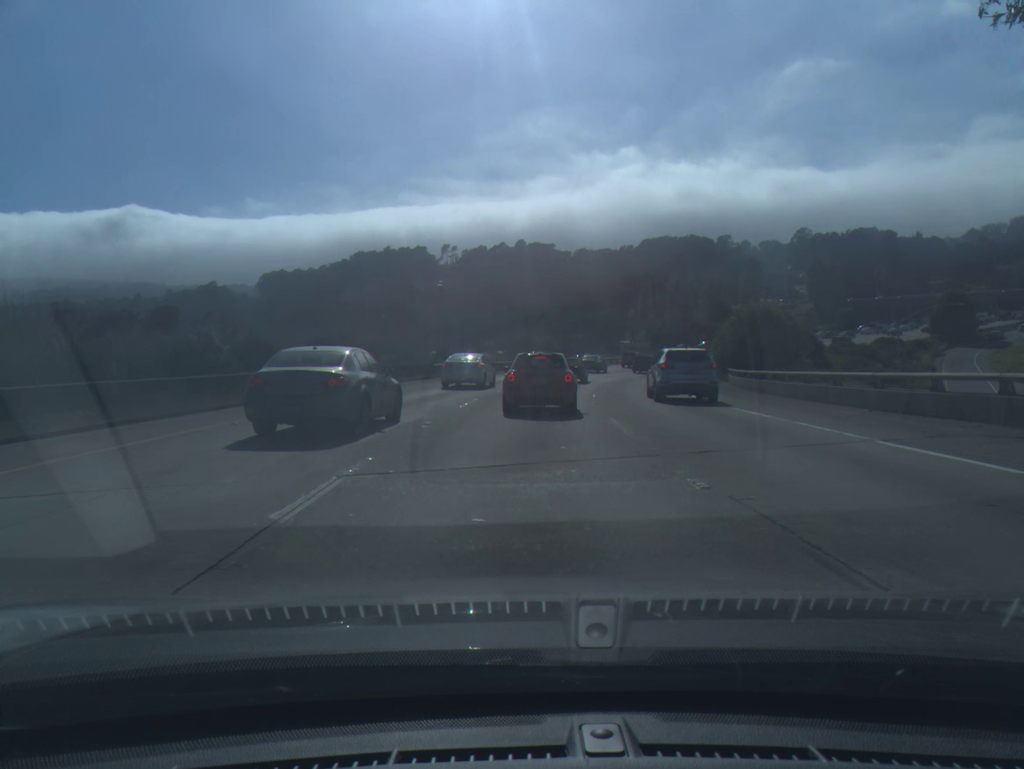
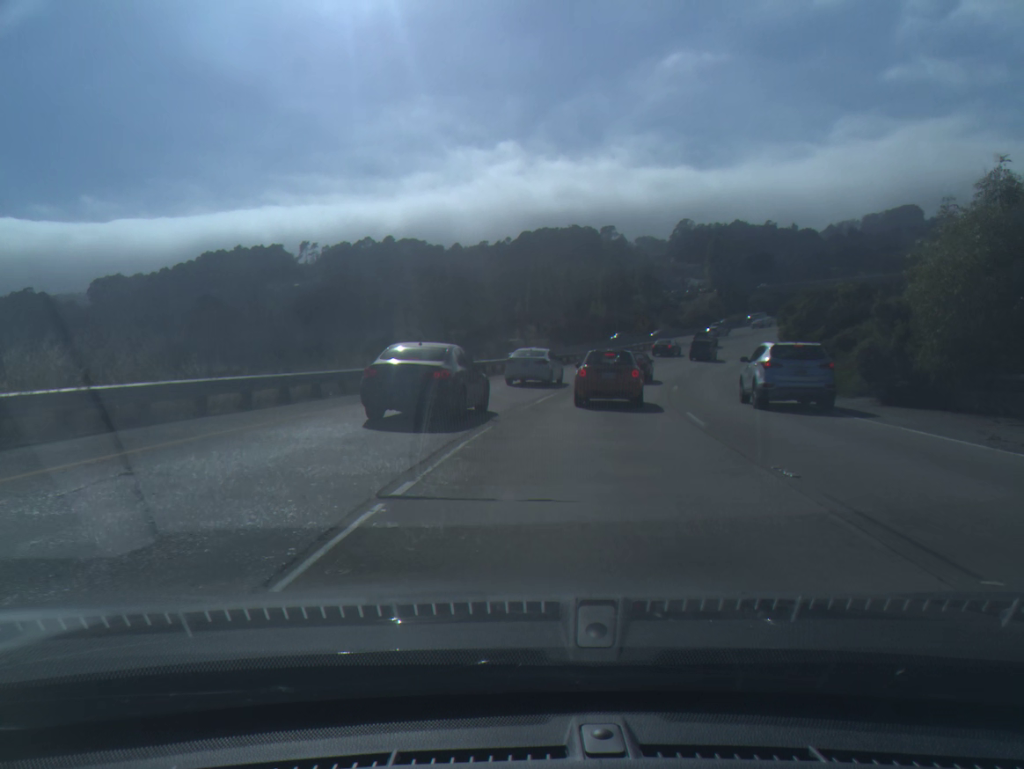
(+2.0, +42.2) m; +9°
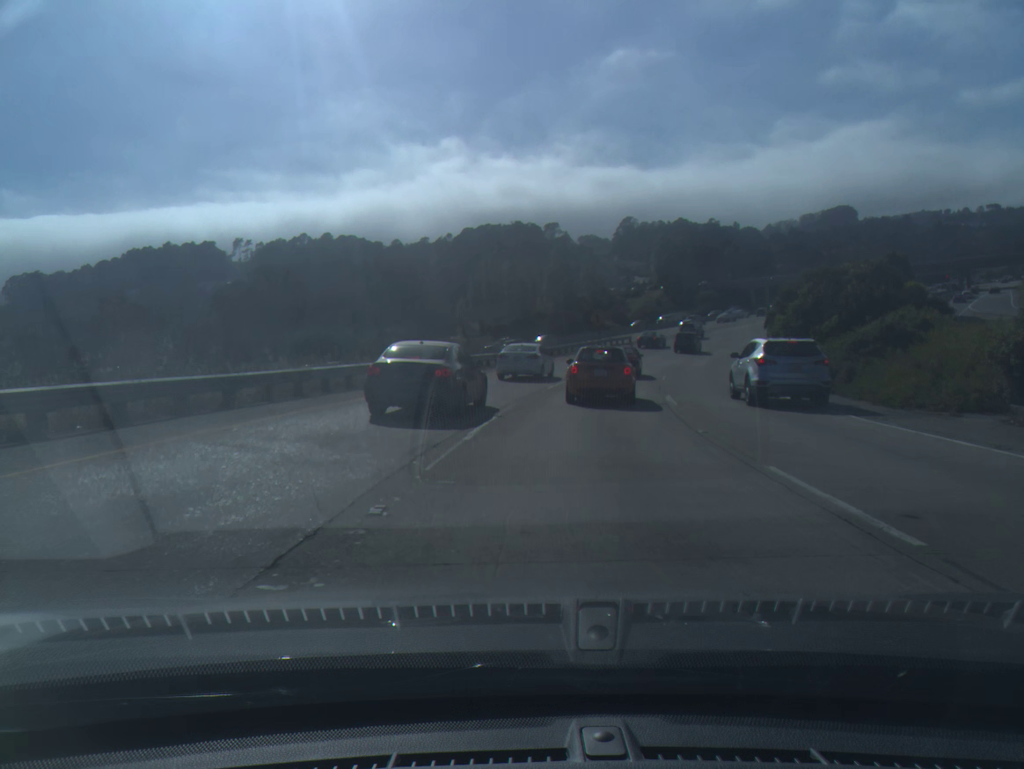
(+0.3, +9.7) m; +4°
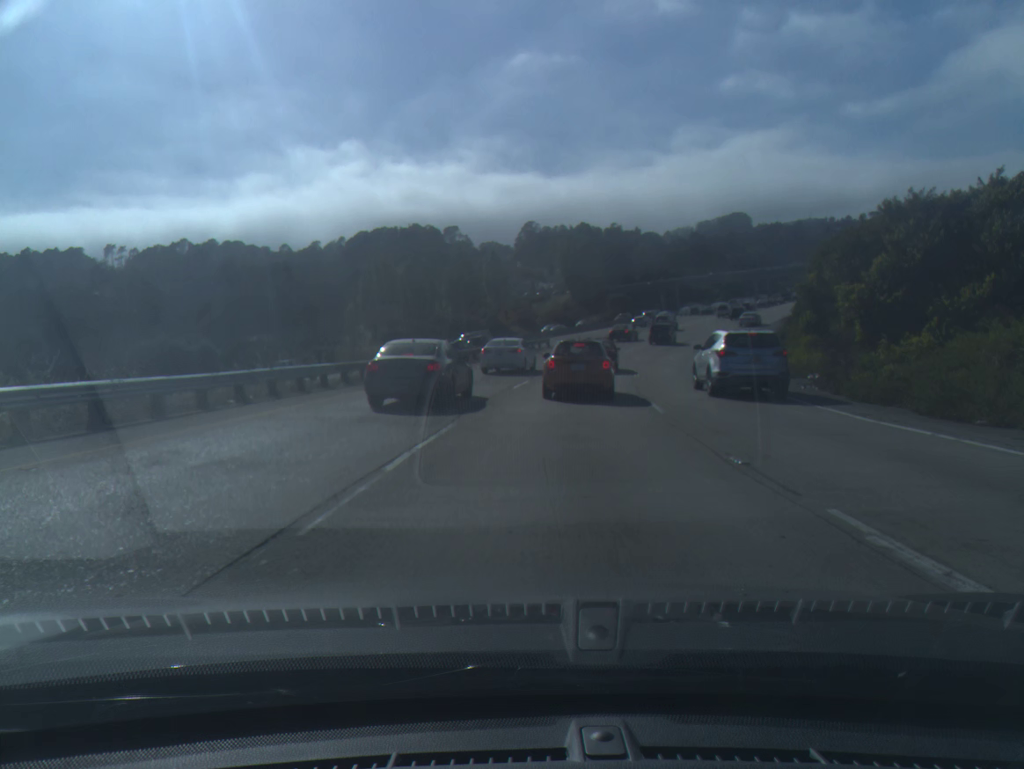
(+1.1, +17.7) m; +7°
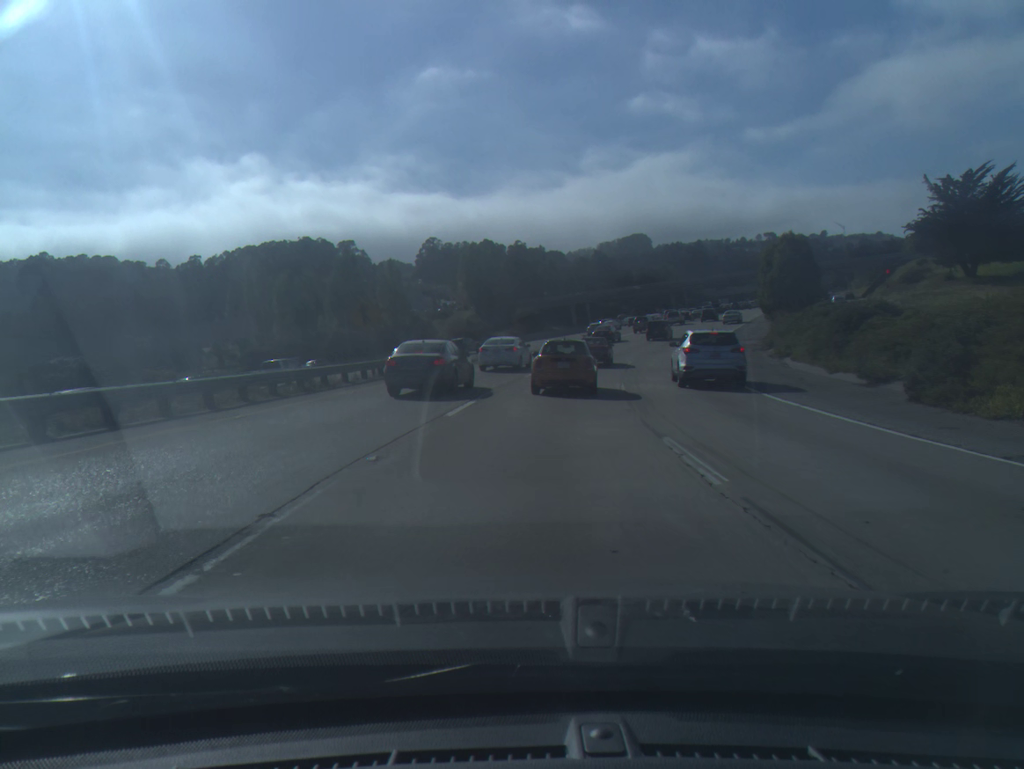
(+1.4, +22.7) m; +7°
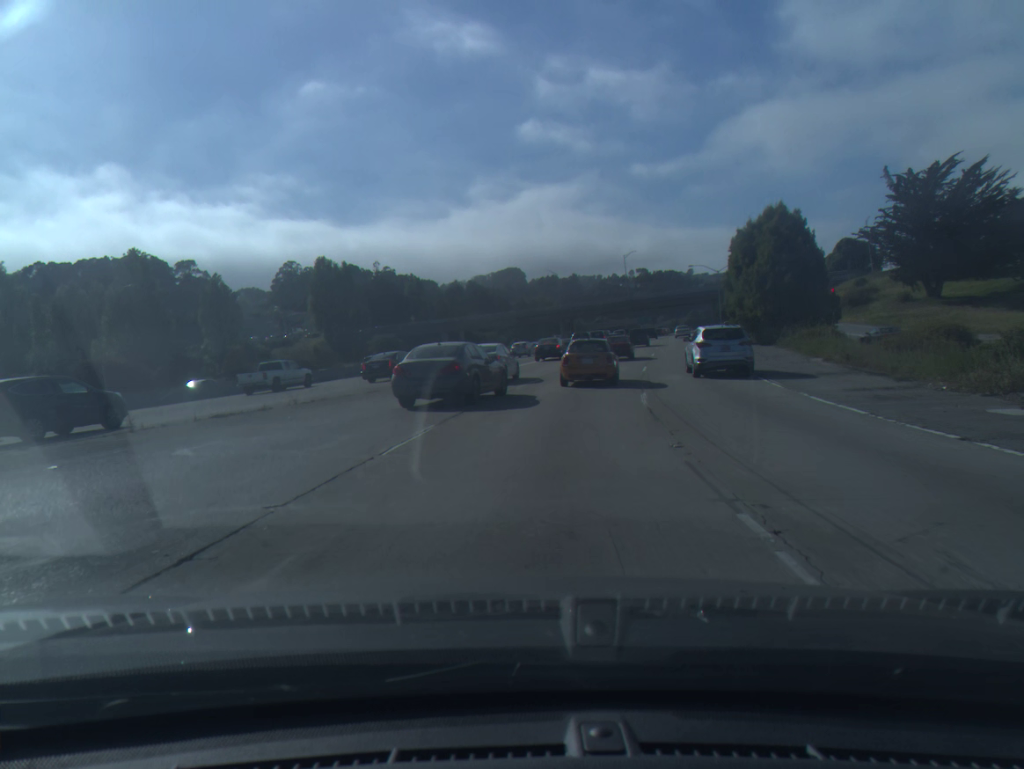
(+2.8, +34.3) m; +9°
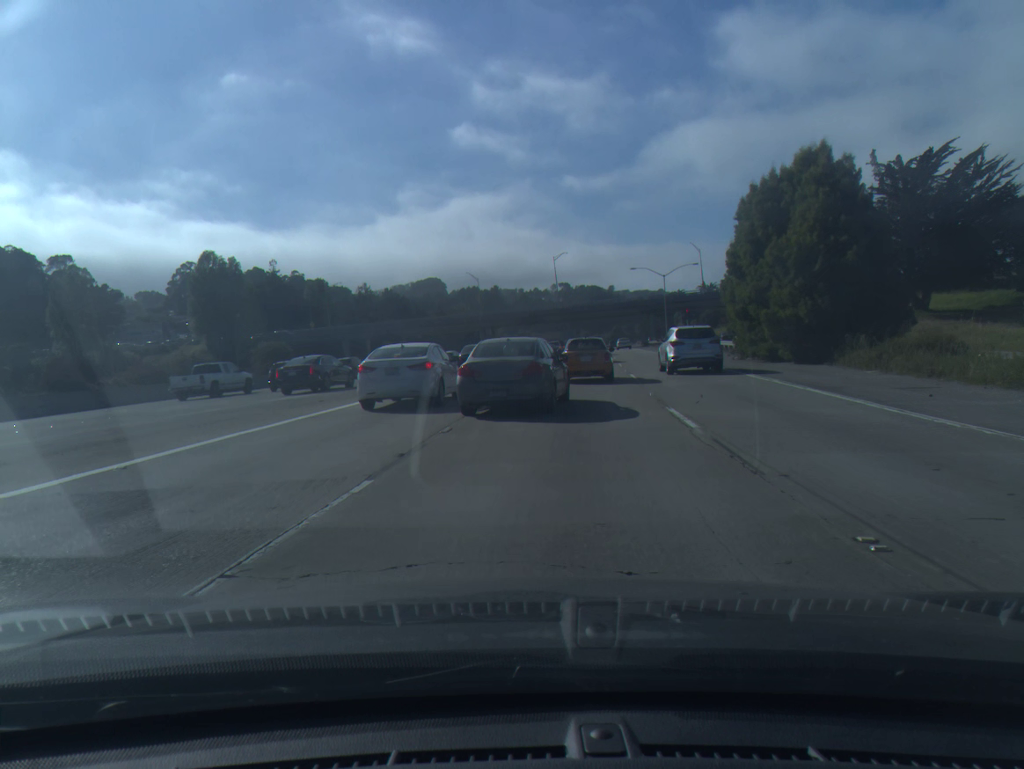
(+1.0, +19.8) m; +6°
